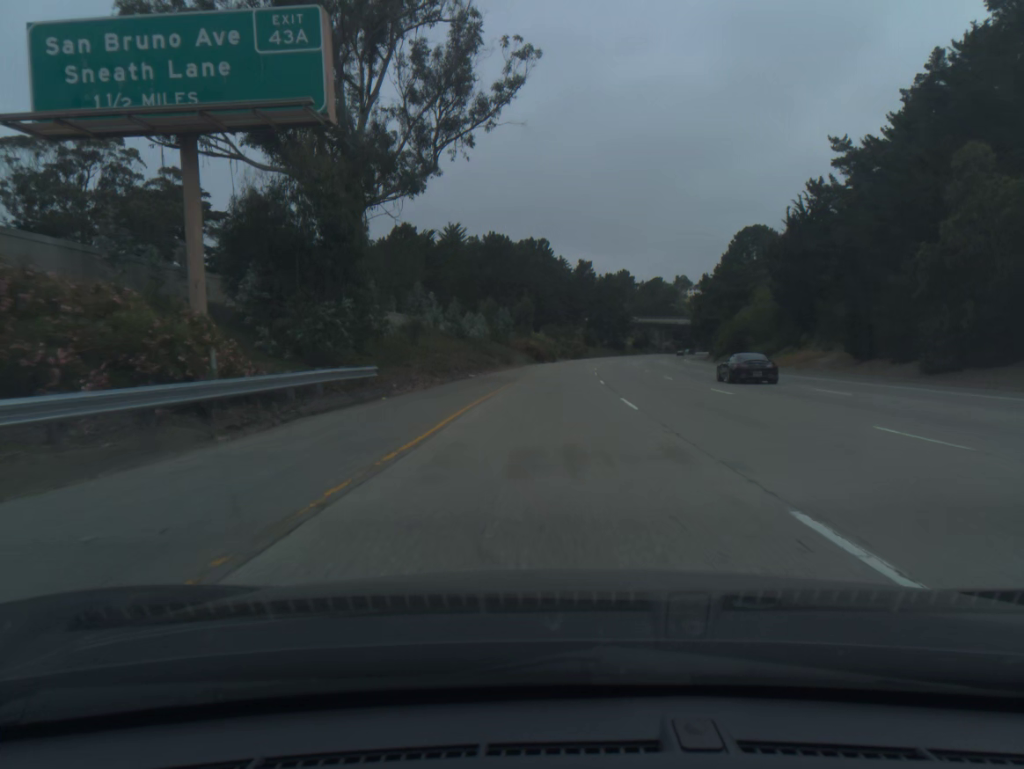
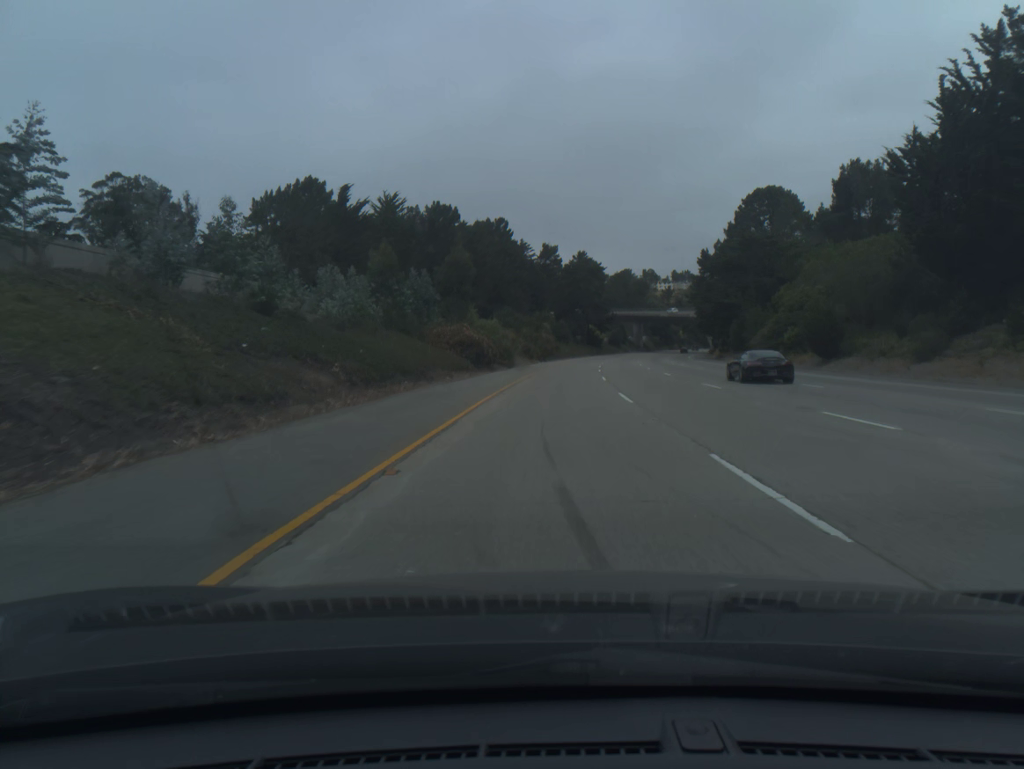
(+0.9, +41.2) m; +3°
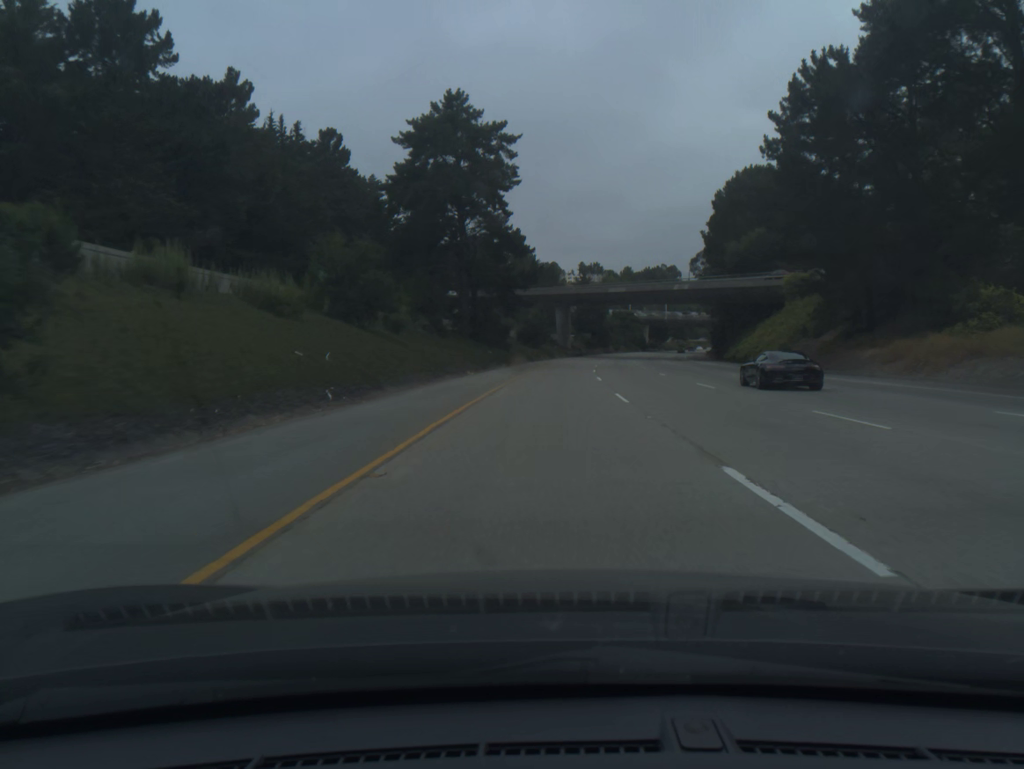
(+6.7, +102.7) m; +7°
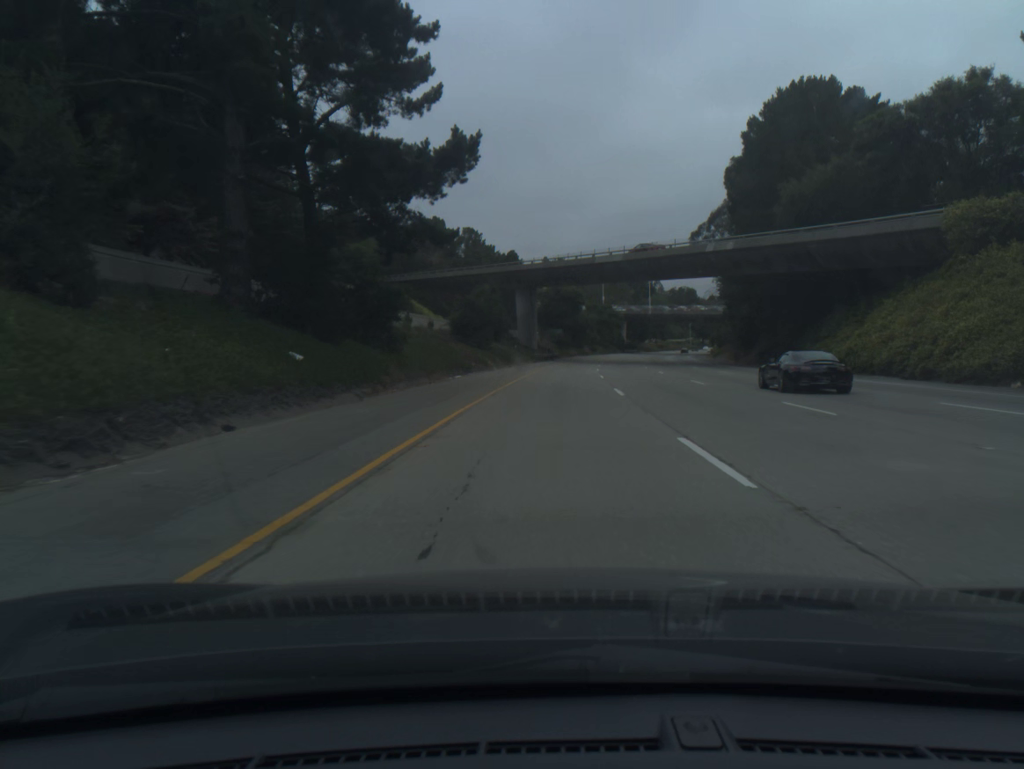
(+1.0, +41.2) m; +3°
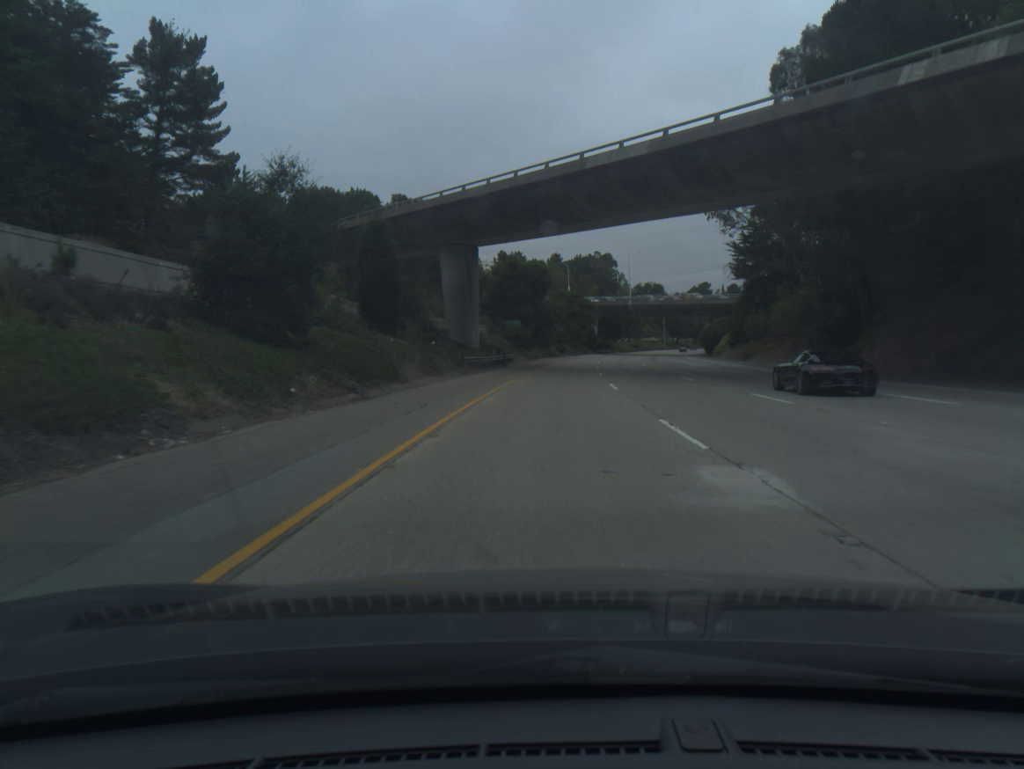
(+1.1, +41.2) m; +3°
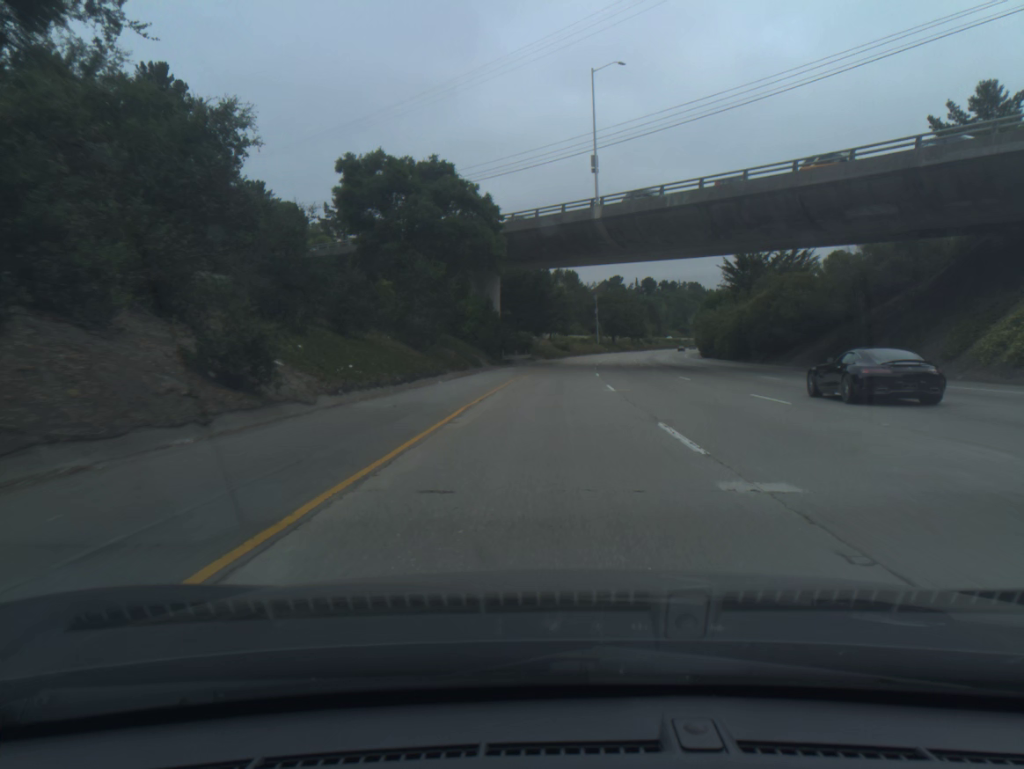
(+6.7, +102.8) m; +7°
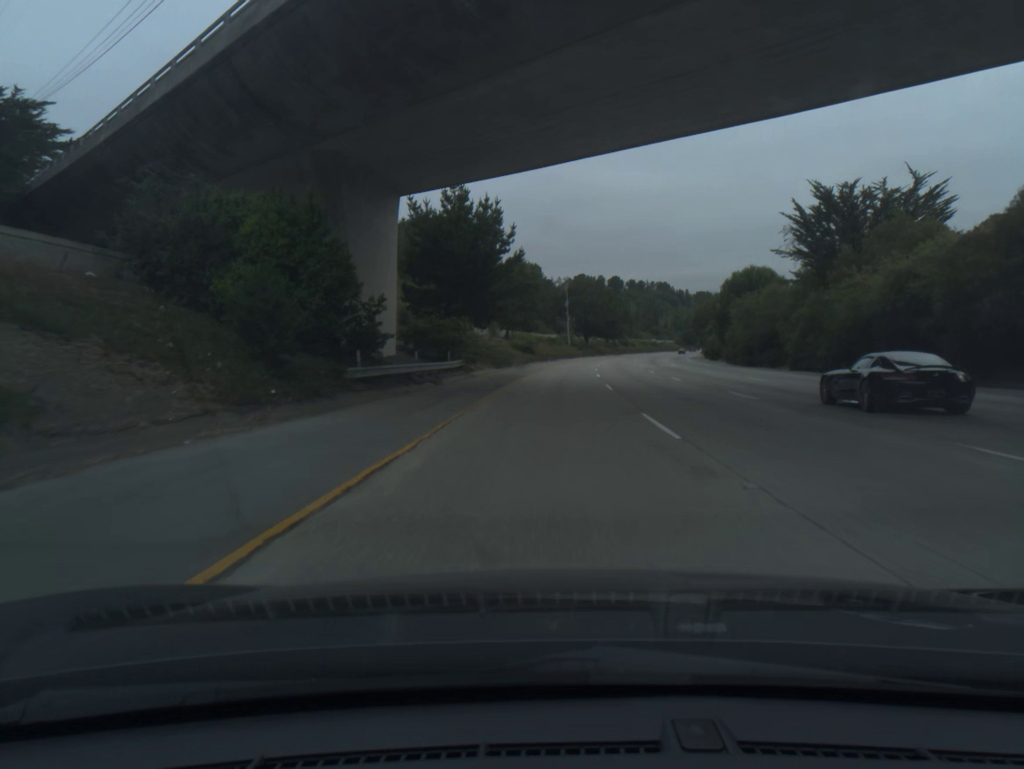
(+1.1, +41.3) m; +3°
